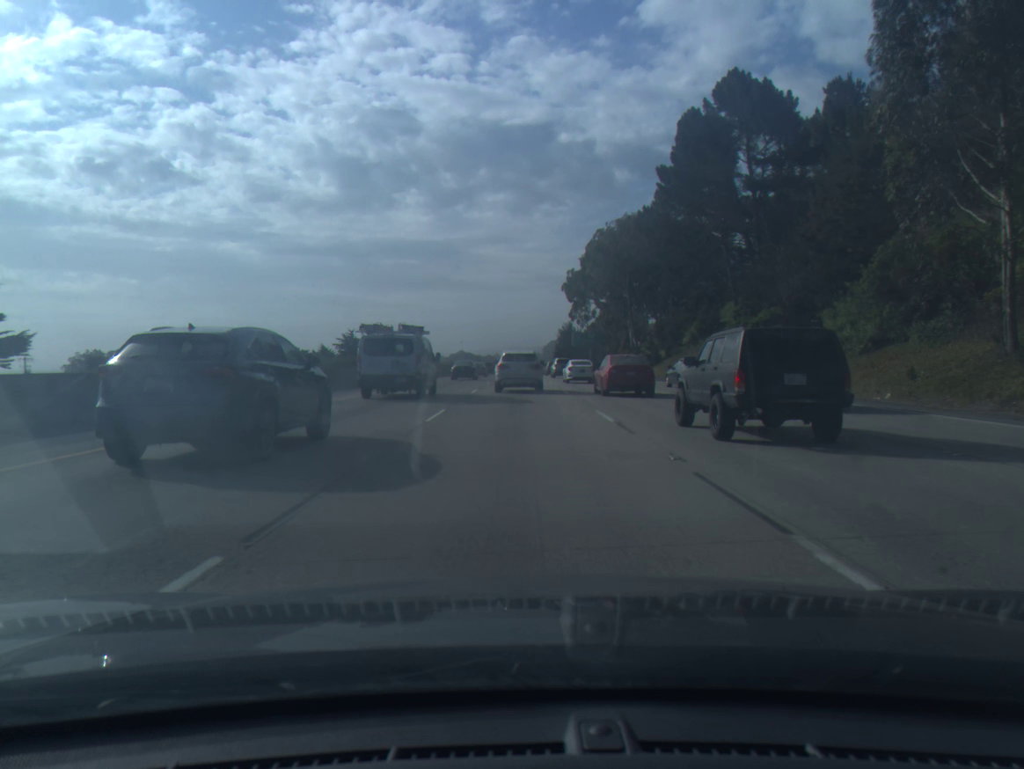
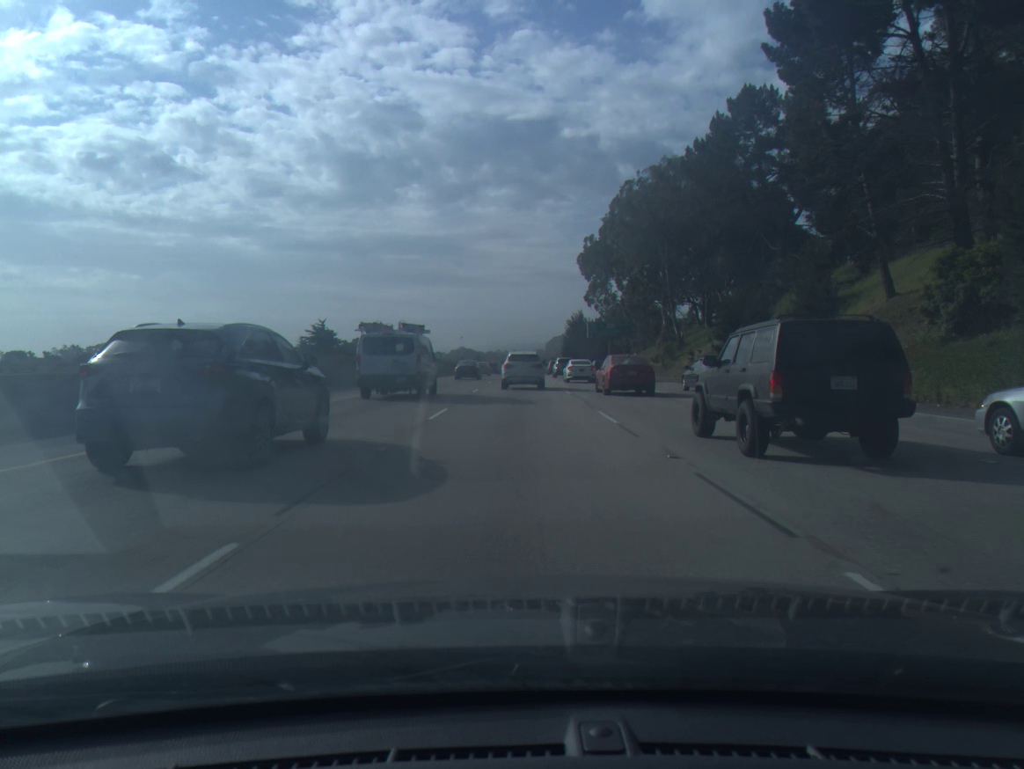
(0.0, +28.8) m; 0°
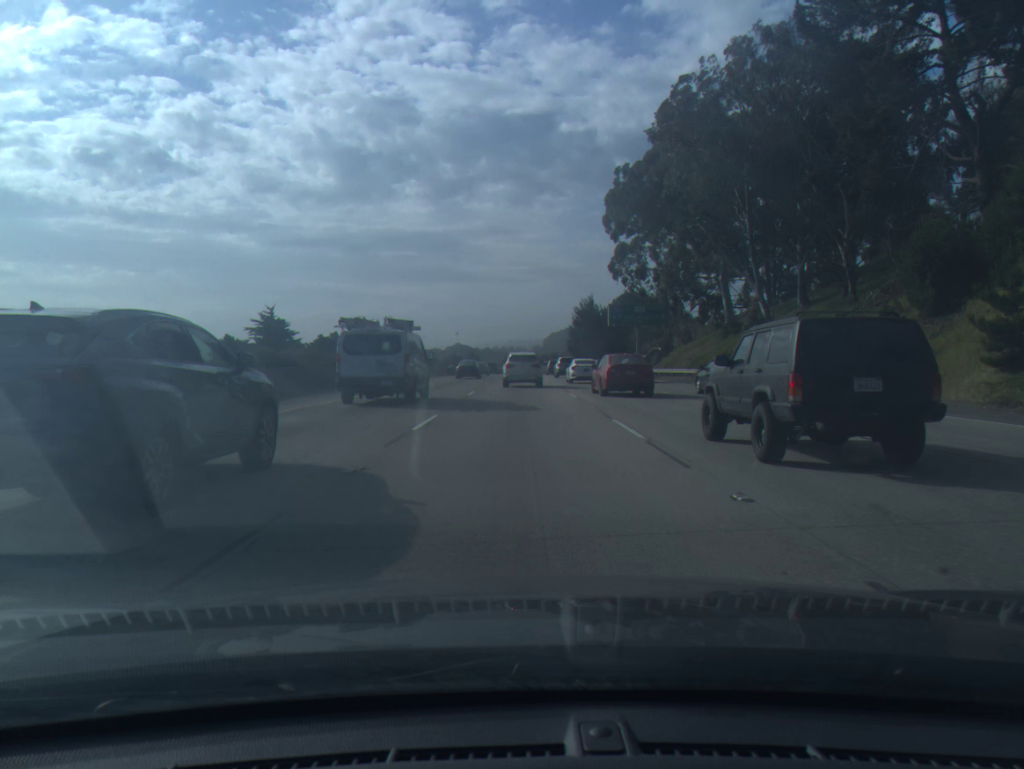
(0.0, +31.5) m; 0°
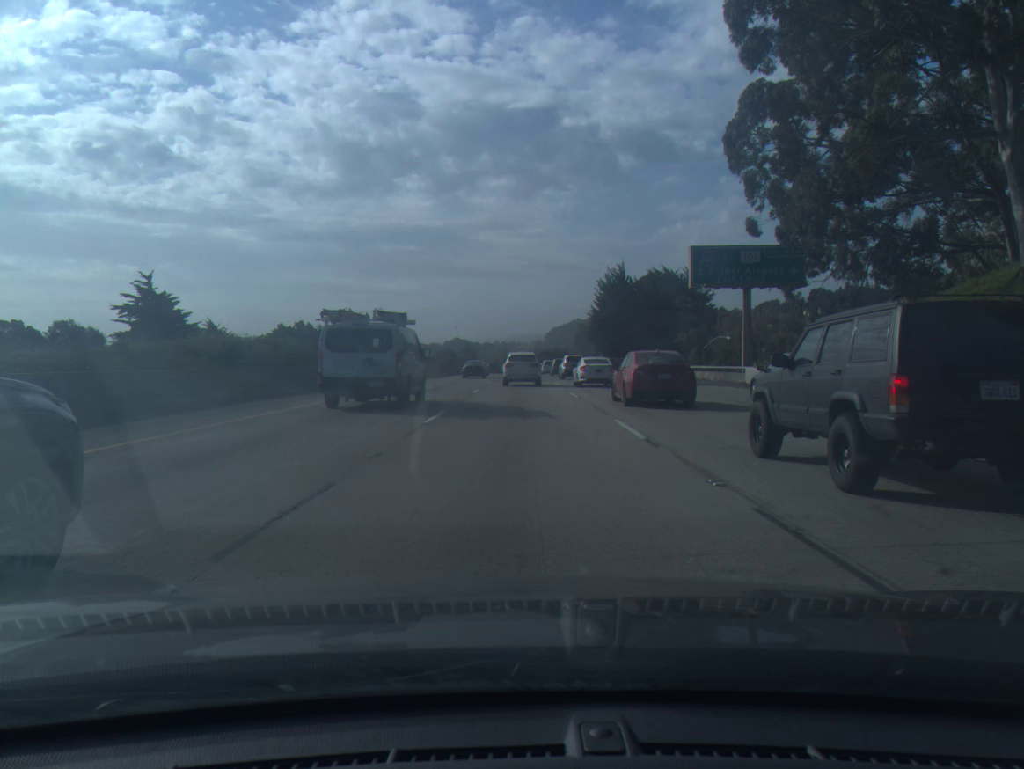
(-0.1, +42.5) m; 0°
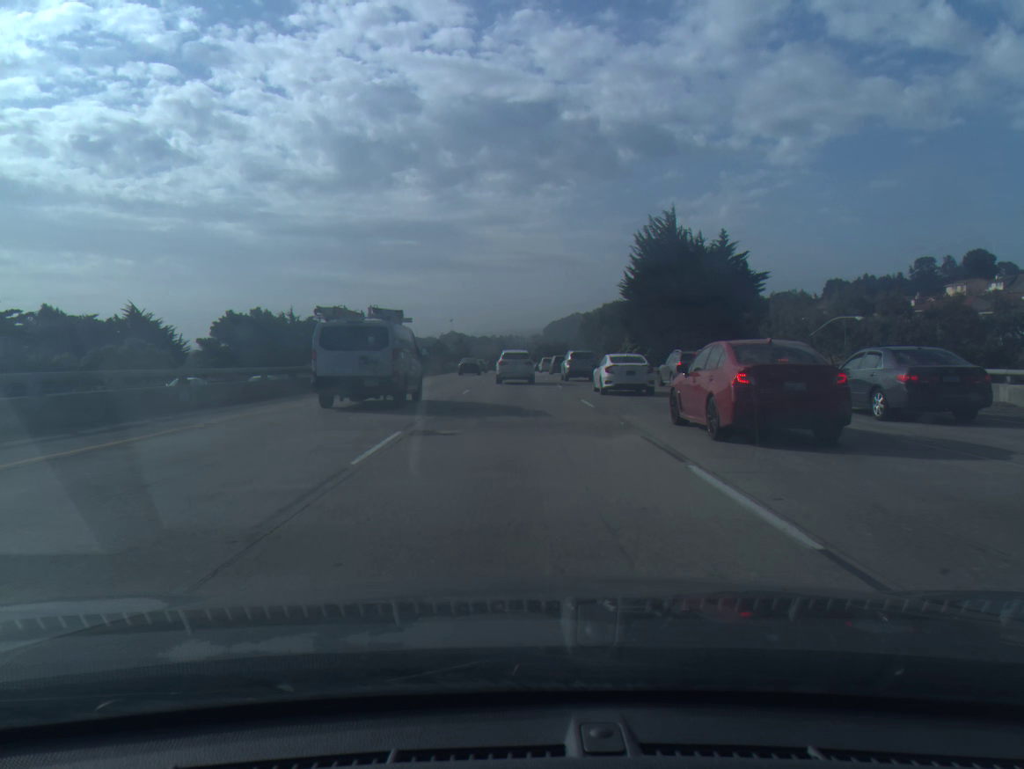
(0.0, +35.3) m; 0°
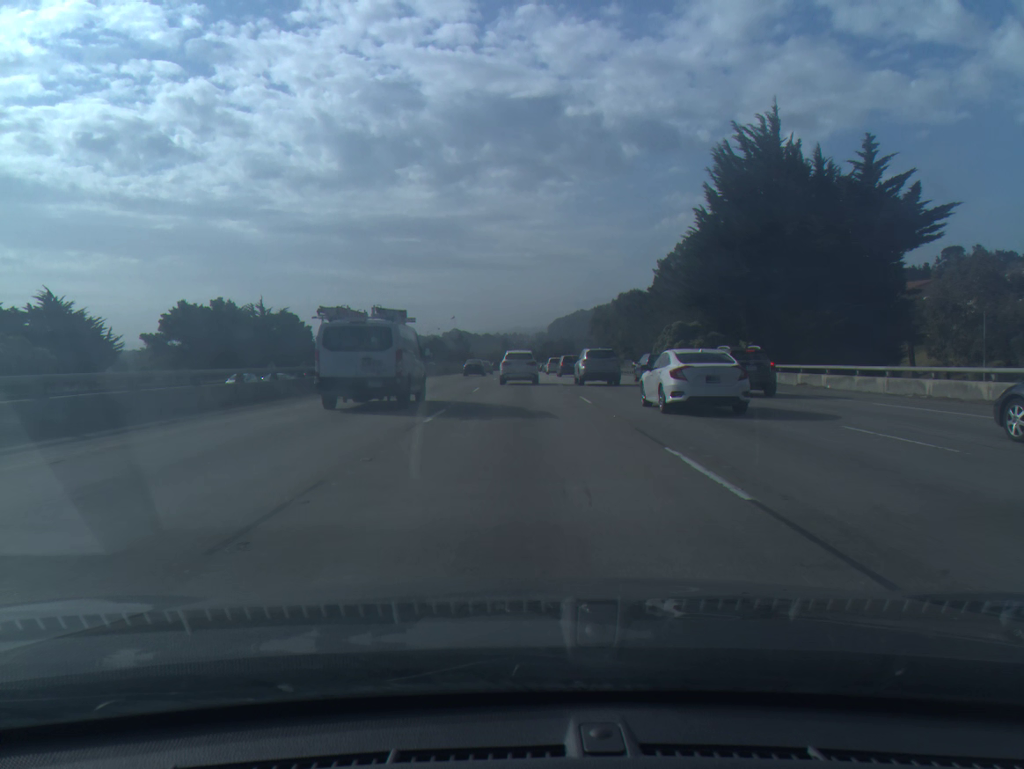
(-0.1, +27.2) m; 0°
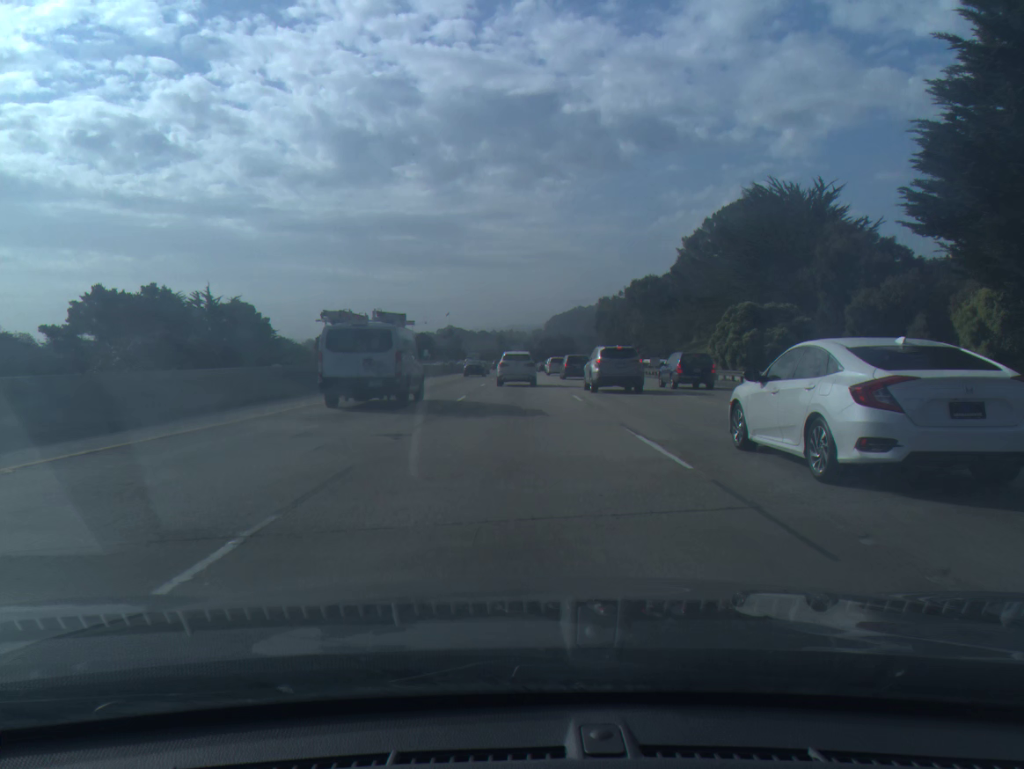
(+0.1, +27.8) m; 0°
